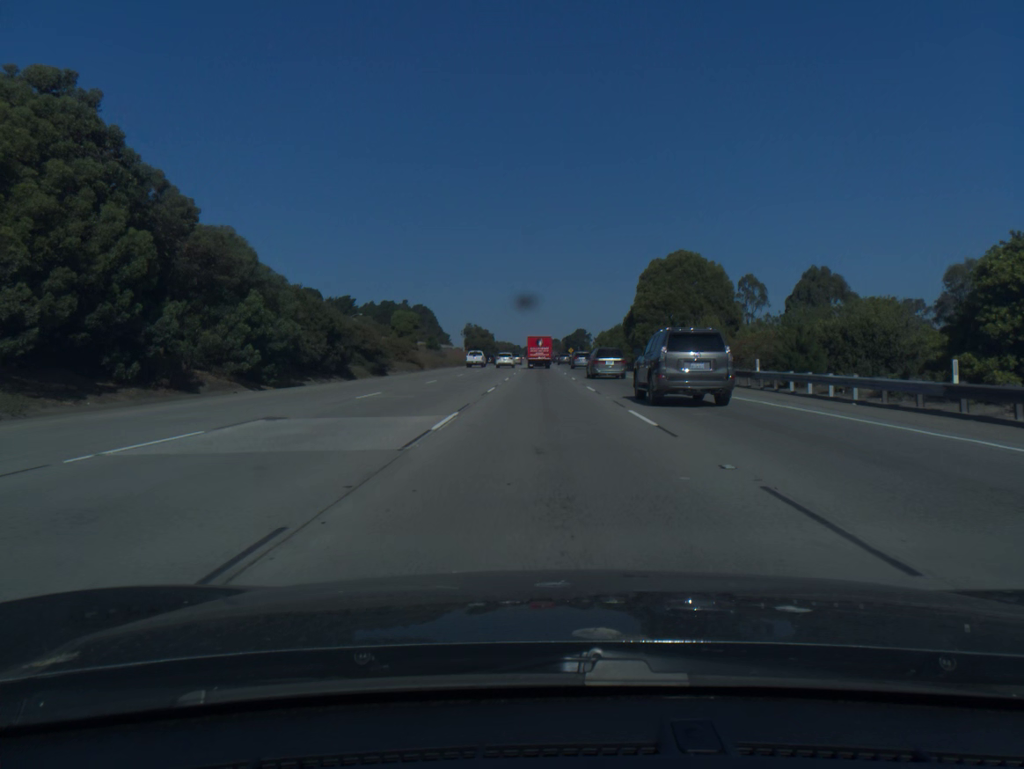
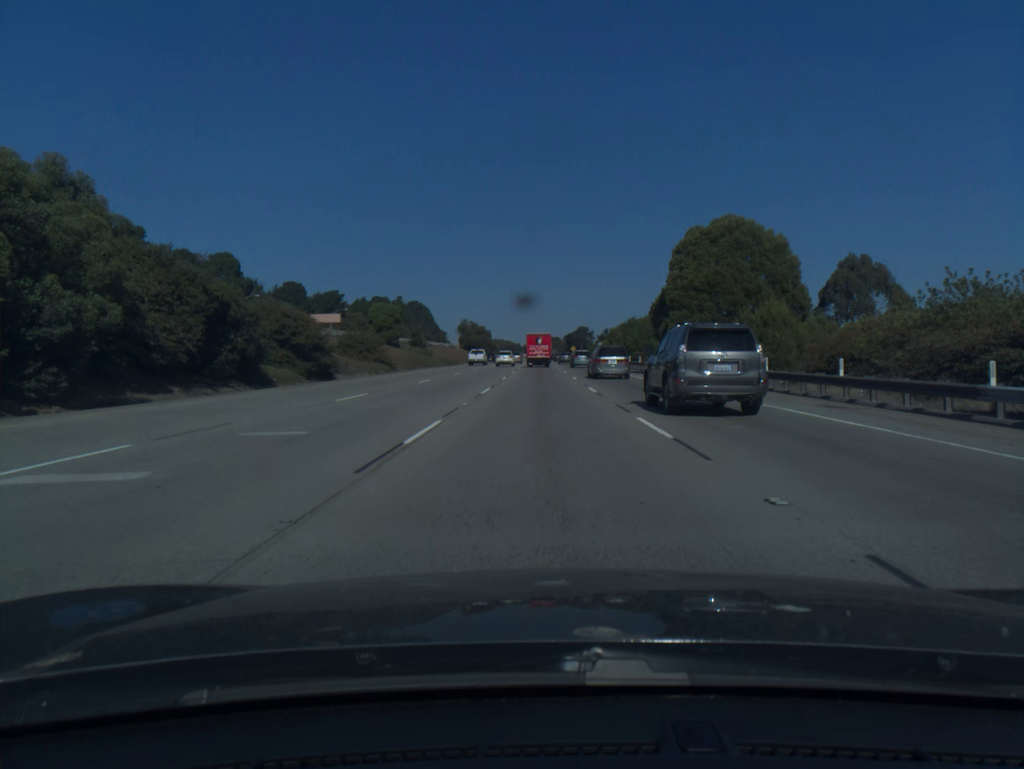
(0.0, +16.7) m; 0°
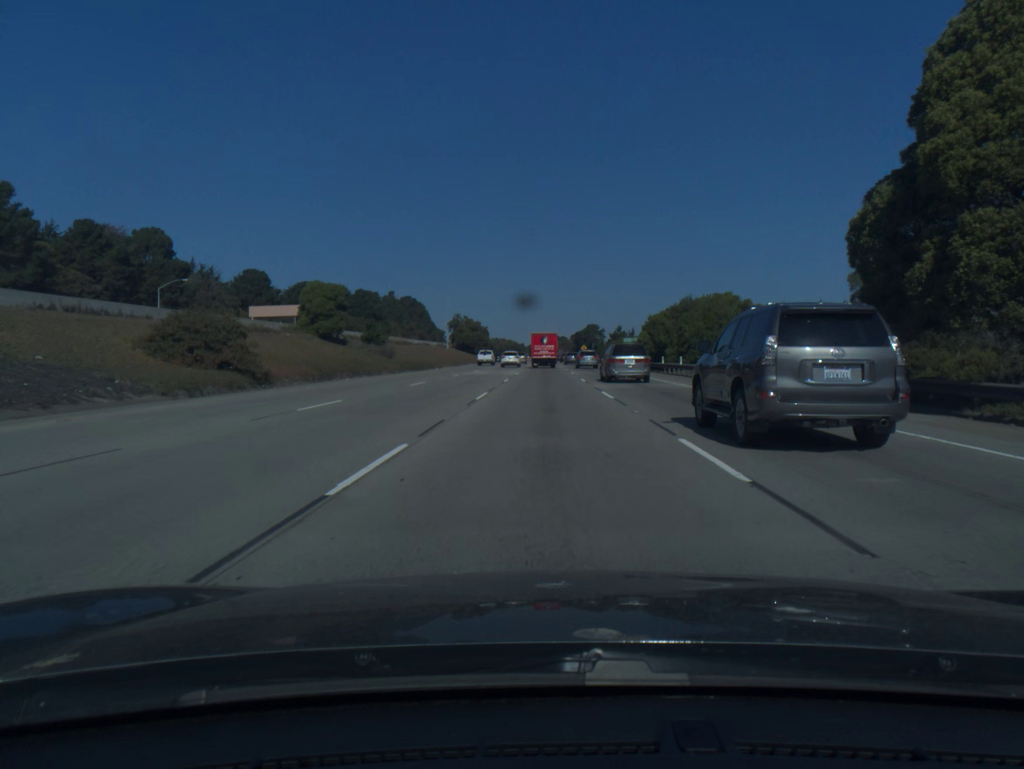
(-0.1, +33.3) m; 0°
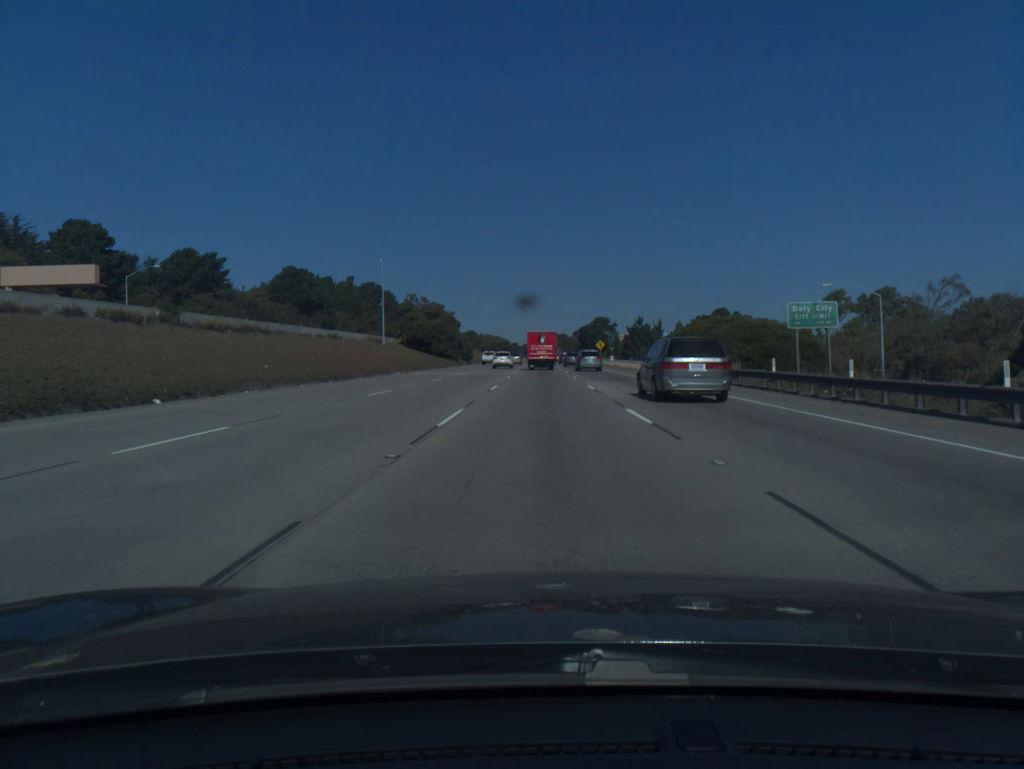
(0.0, +66.0) m; 0°
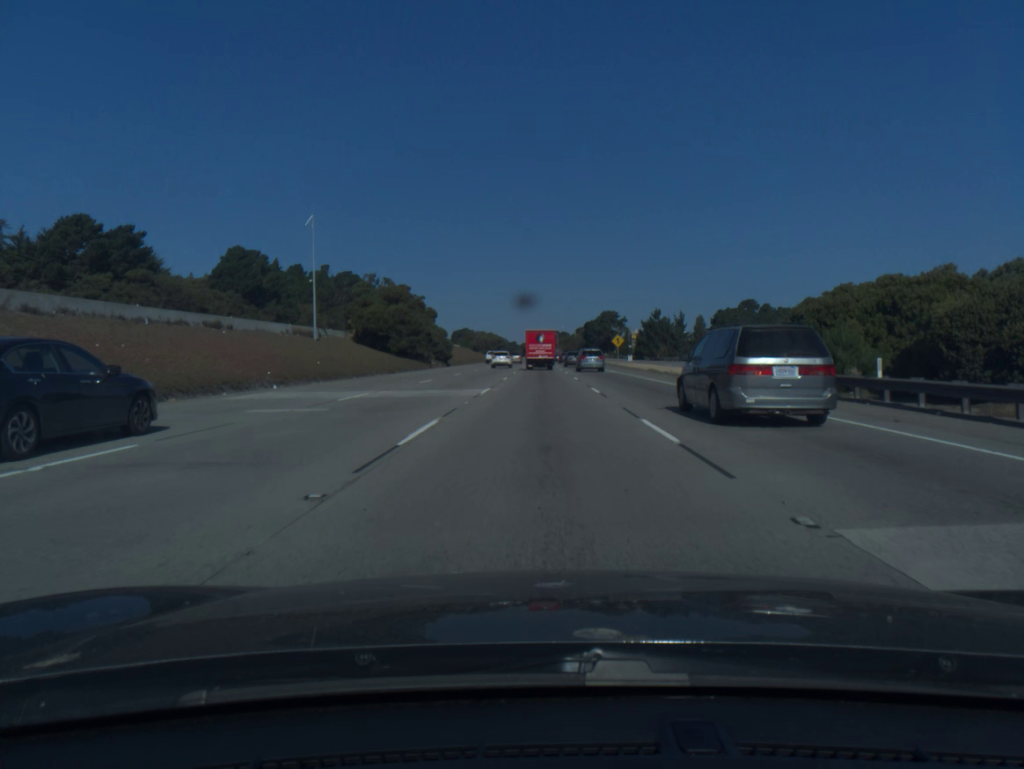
(0.0, +32.7) m; 0°
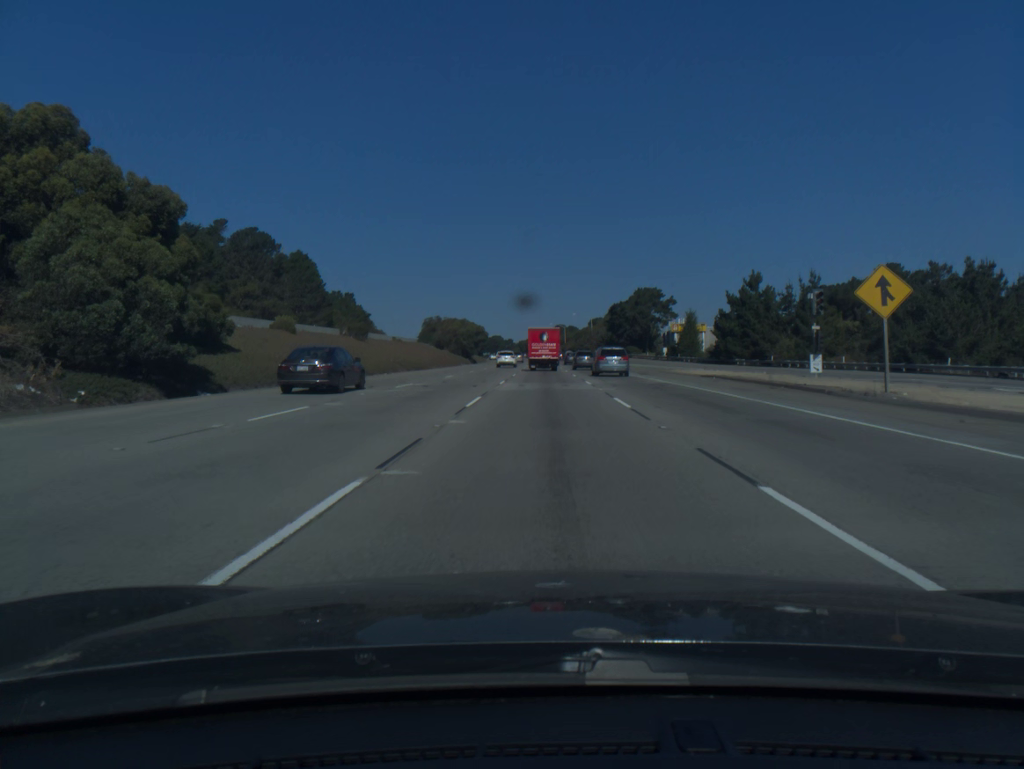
(-0.2, +80.2) m; 0°
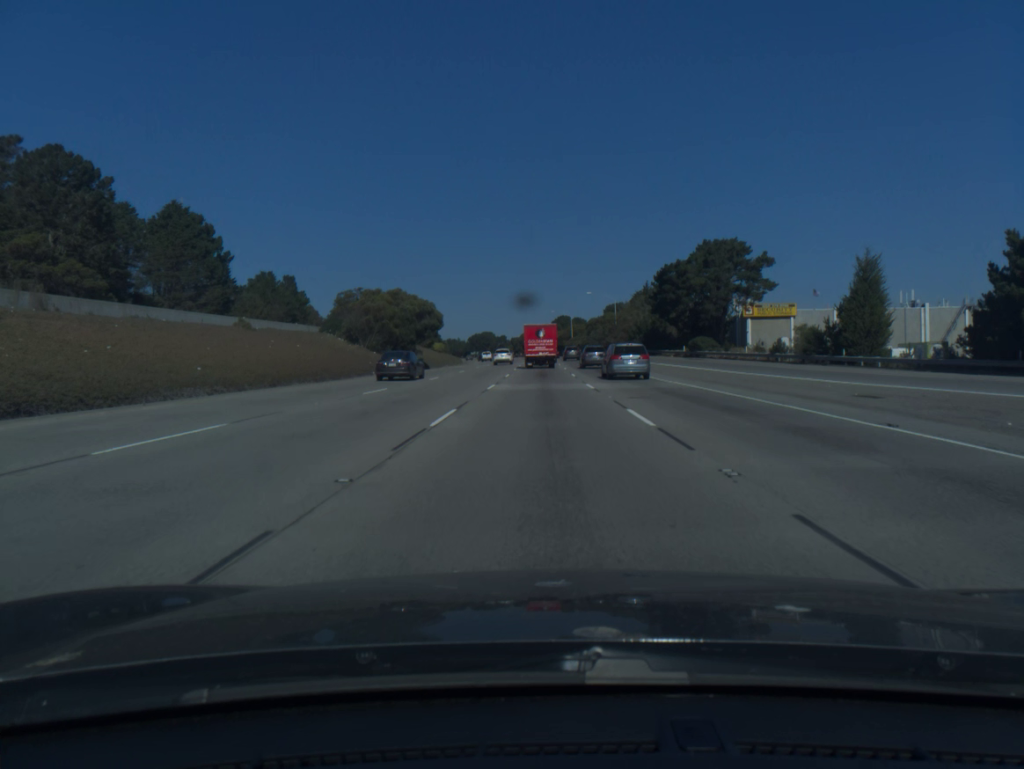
(+0.1, +63.2) m; 0°
